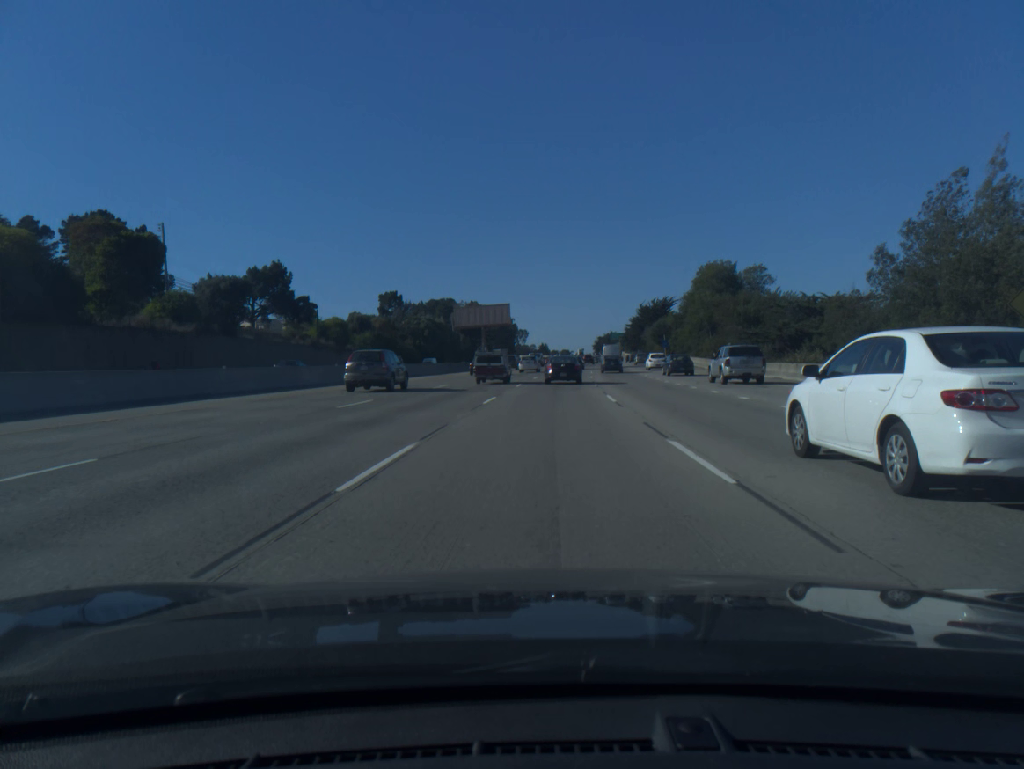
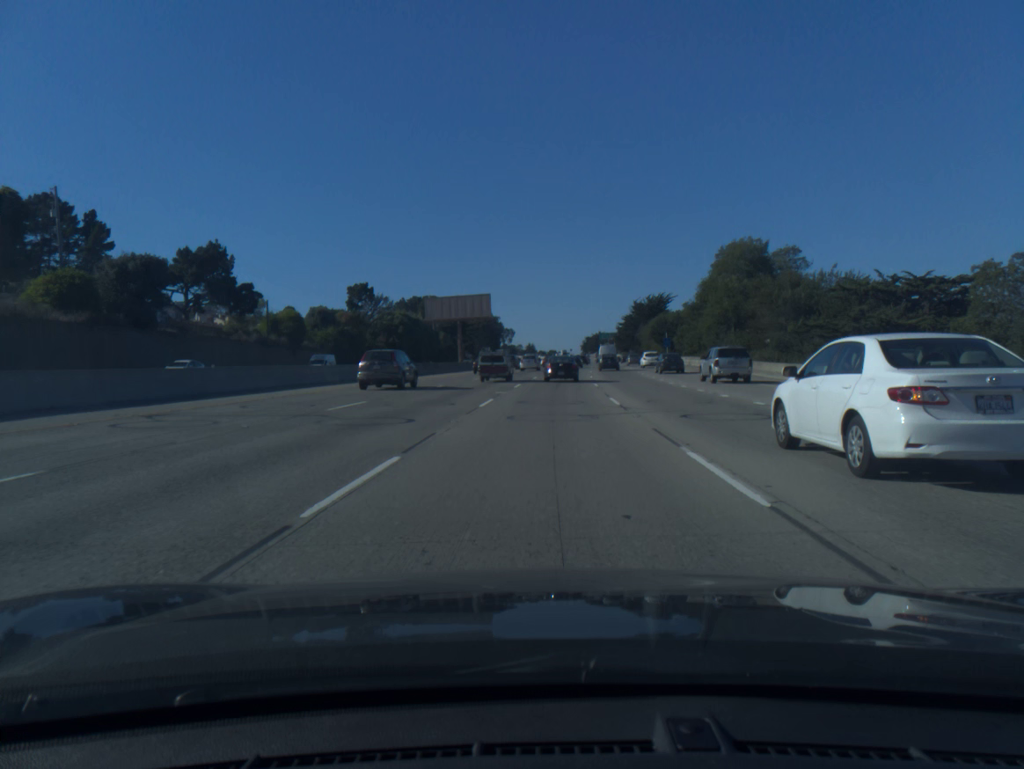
(+0.1, +15.6) m; +1°
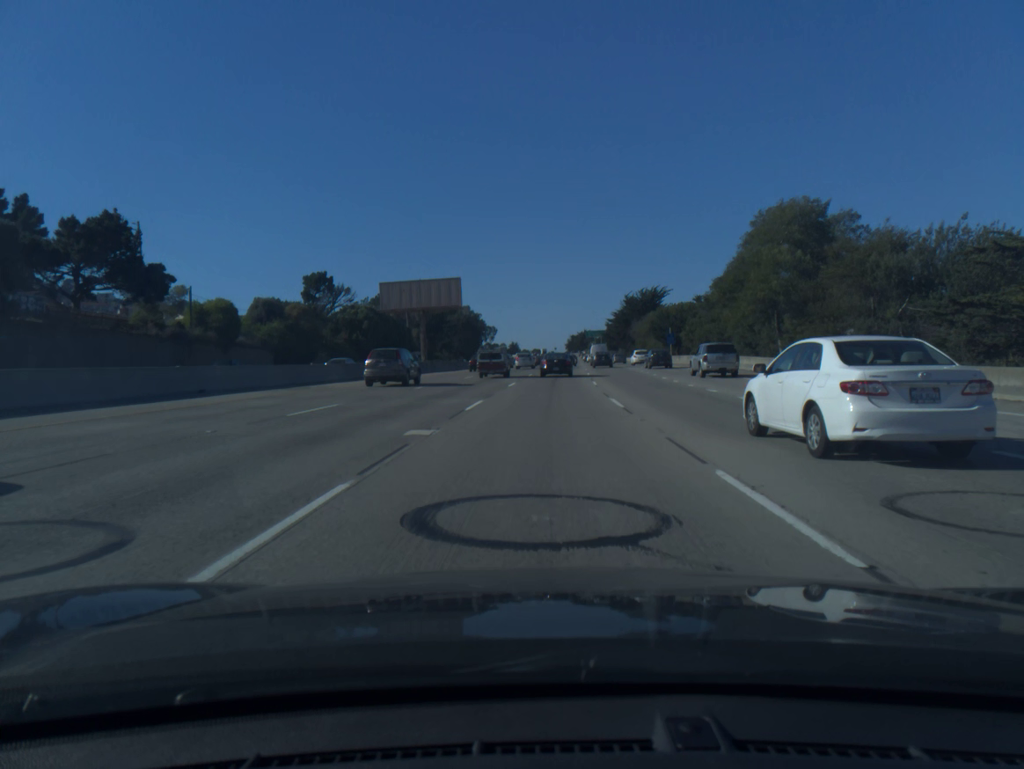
(+0.2, +16.6) m; +1°
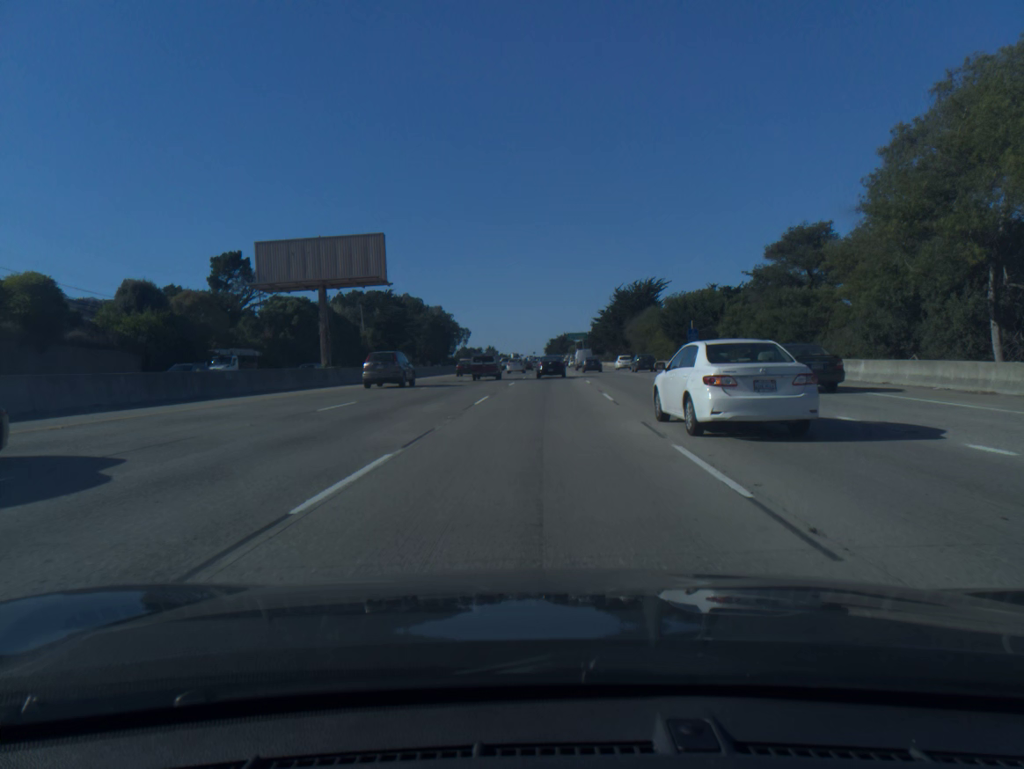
(+0.4, +26.8) m; +2°
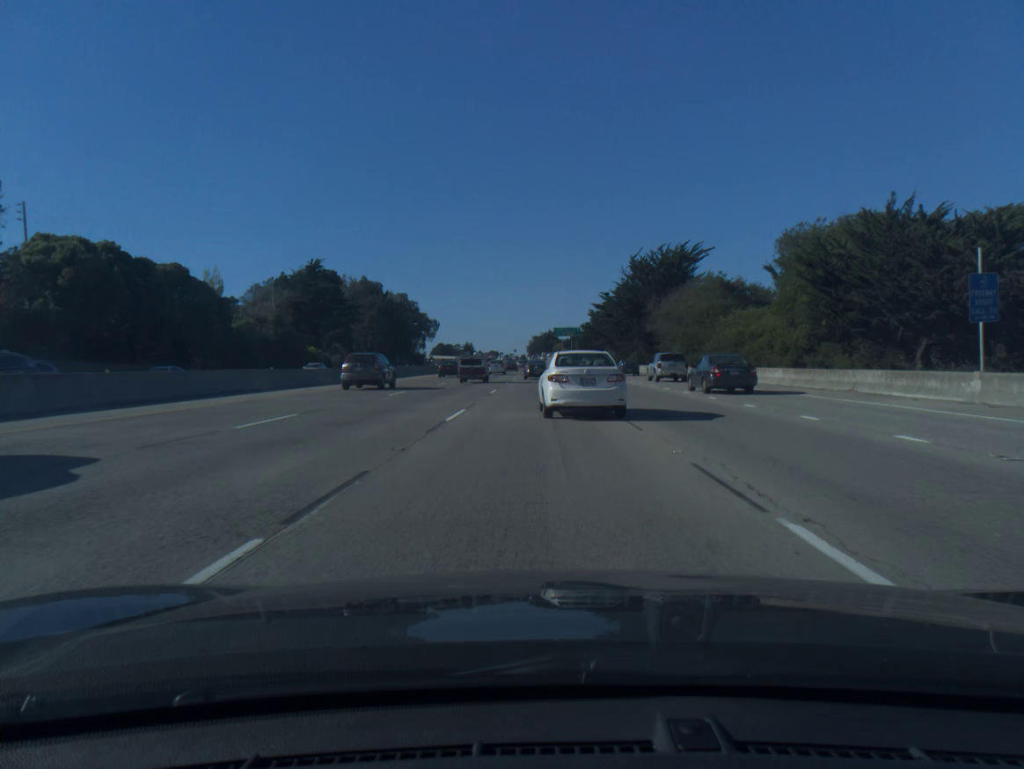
(+0.7, +48.6) m; +1°
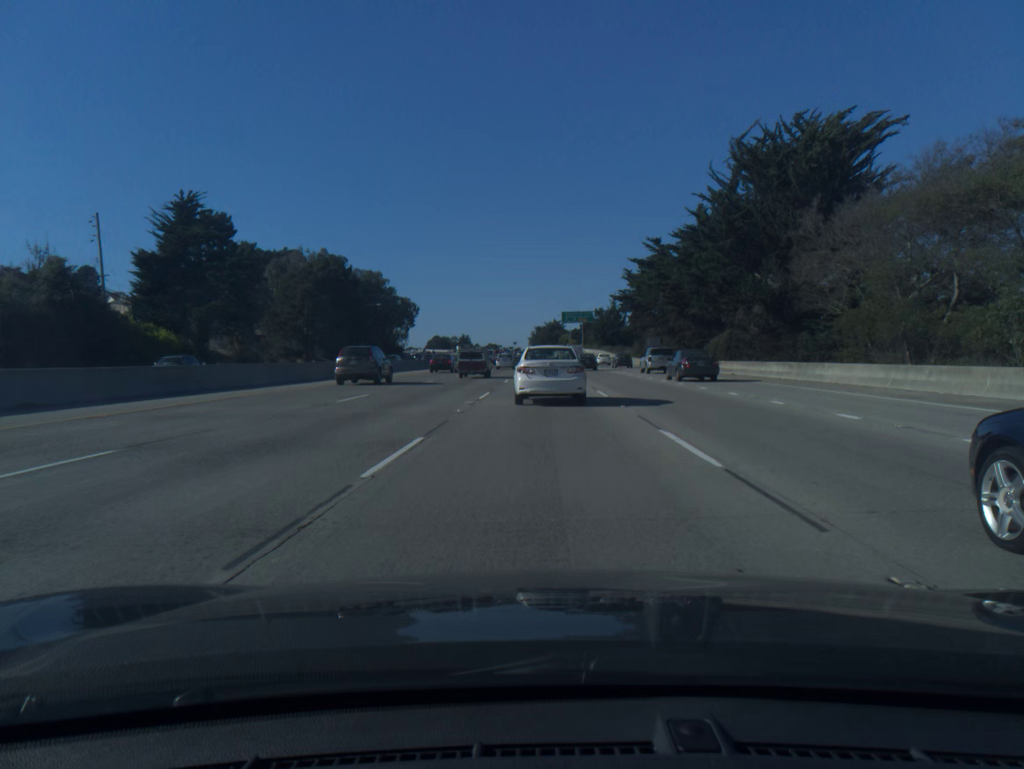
(-0.3, +51.9) m; 0°
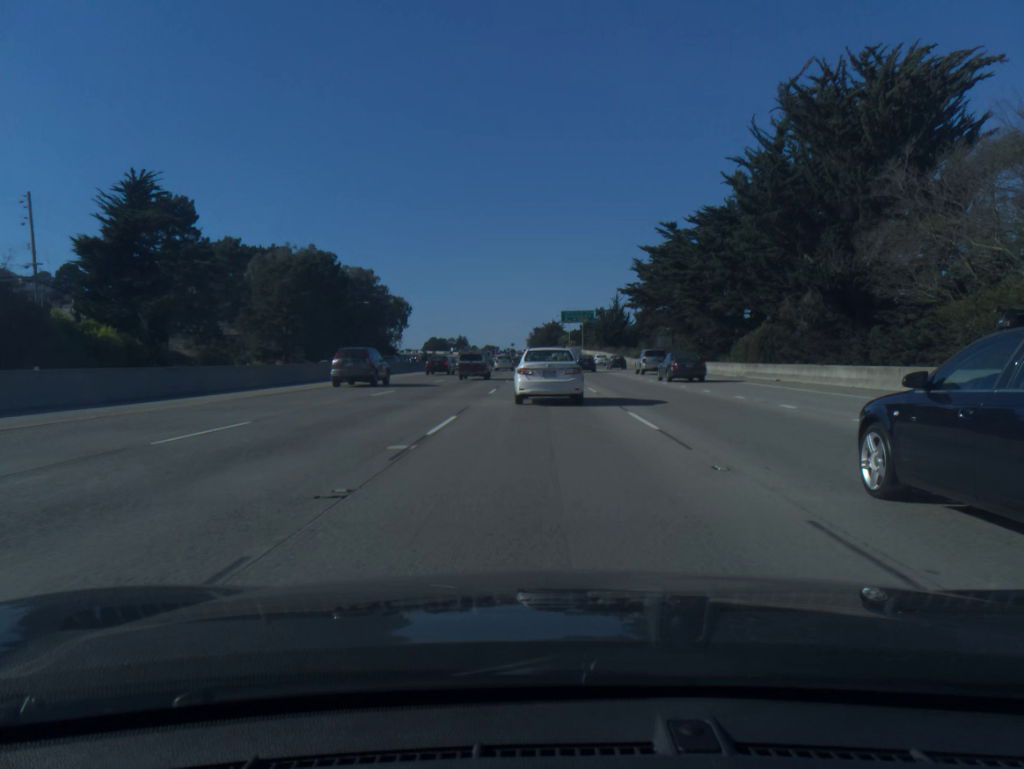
(0.0, +10.0) m; 0°
